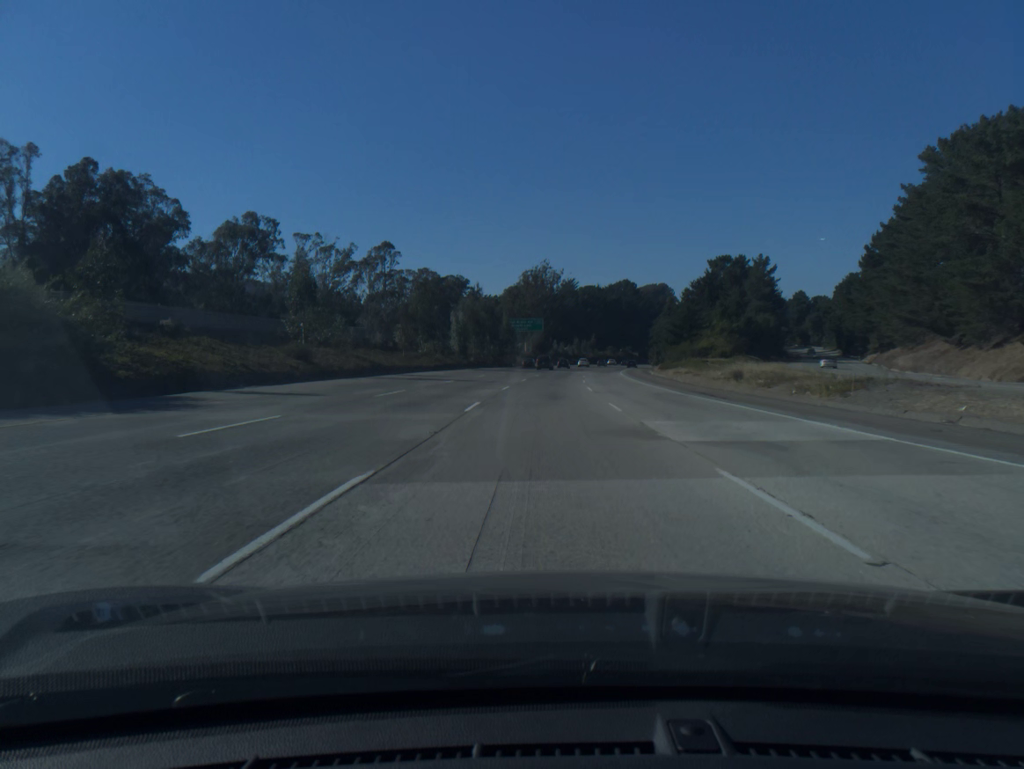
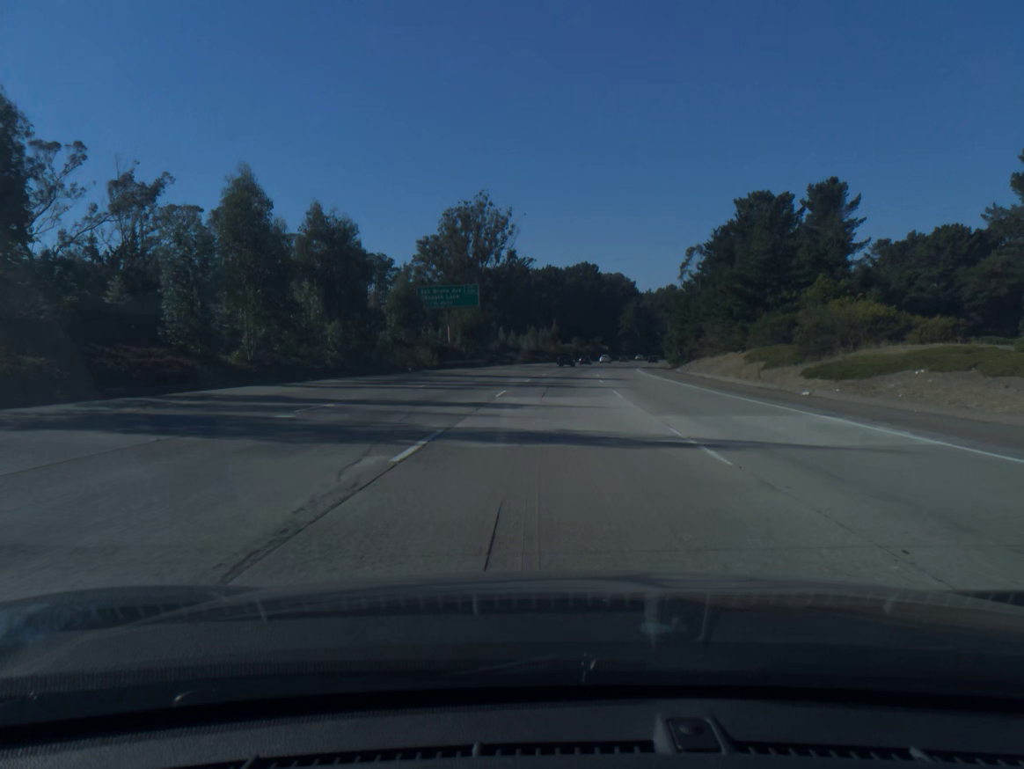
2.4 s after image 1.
(+1.6, +68.0) m; +4°
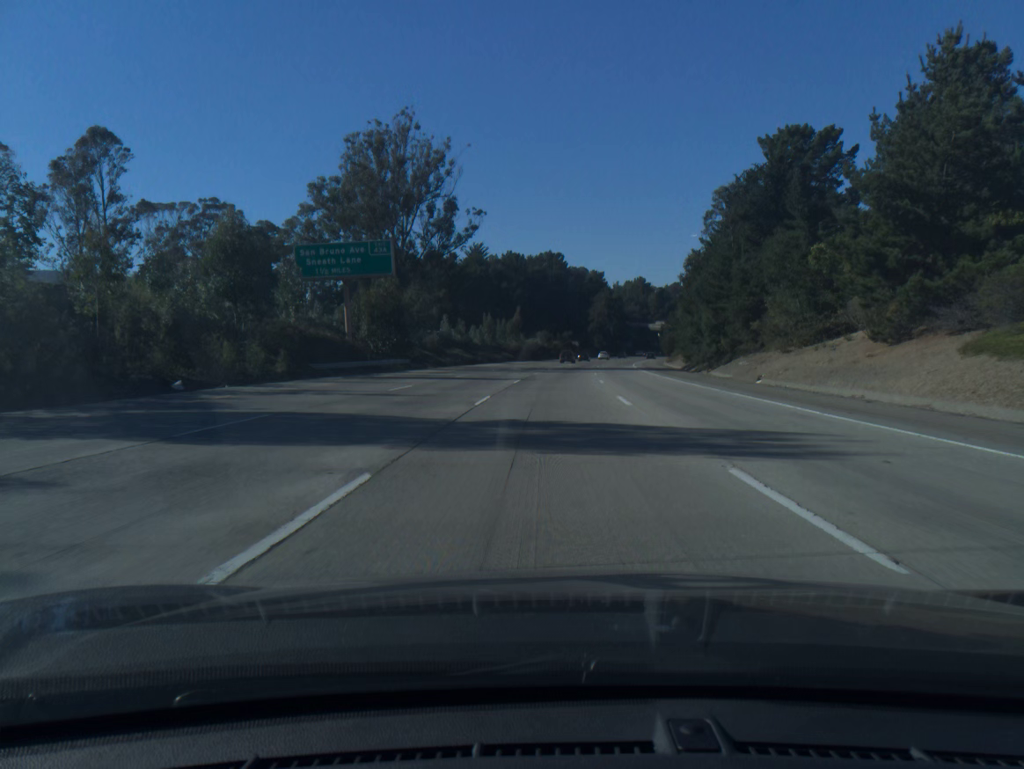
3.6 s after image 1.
(+0.8, +33.9) m; +3°
